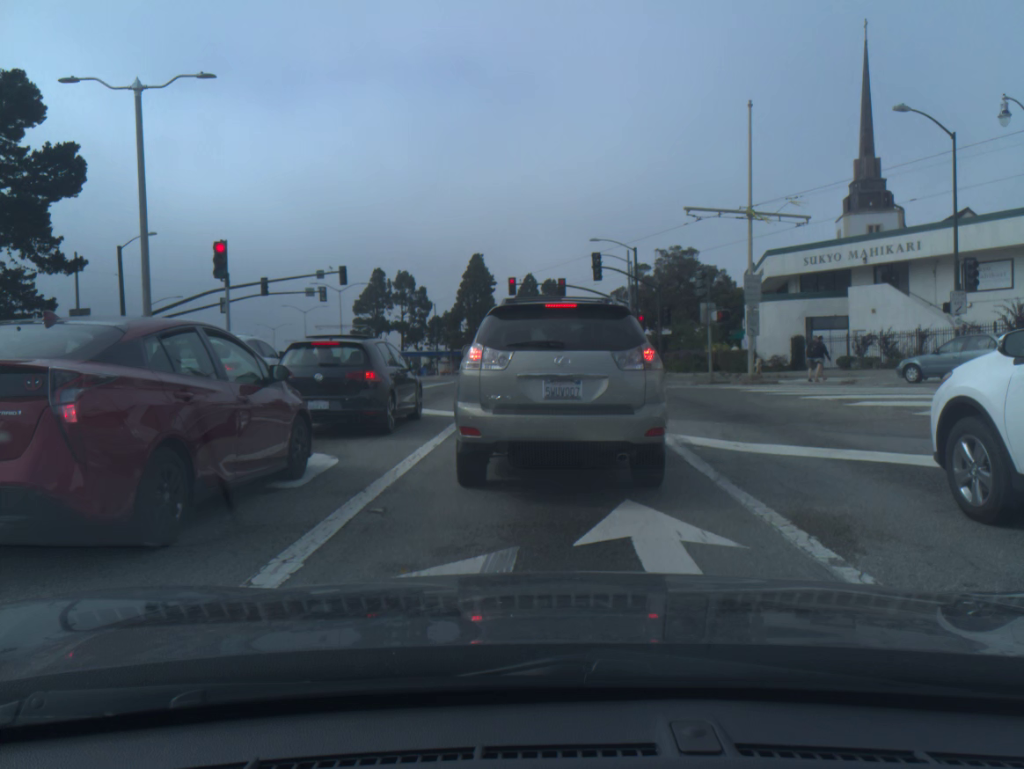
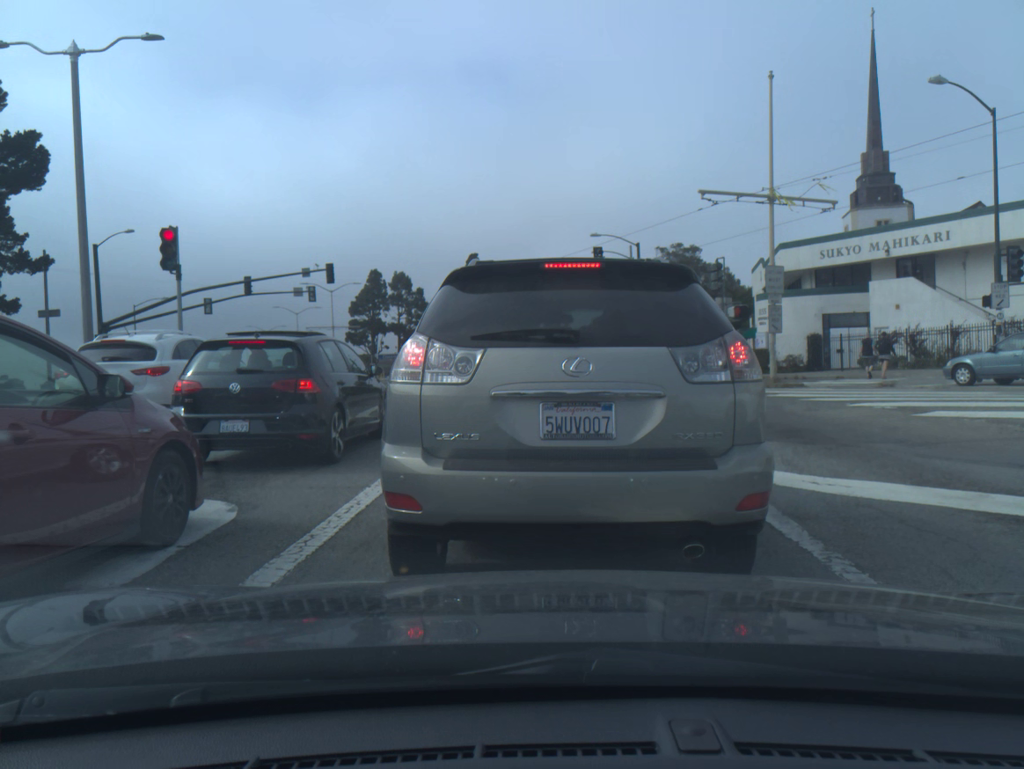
(0.0, +3.1) m; 0°
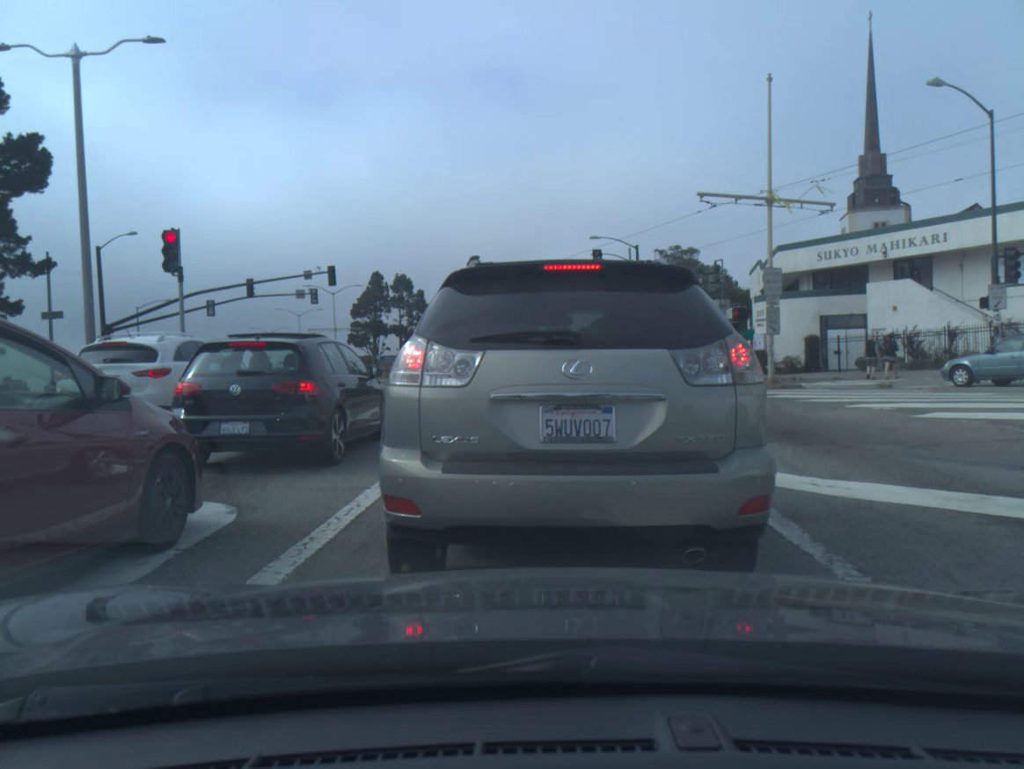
(0.0, +0.1) m; 0°
